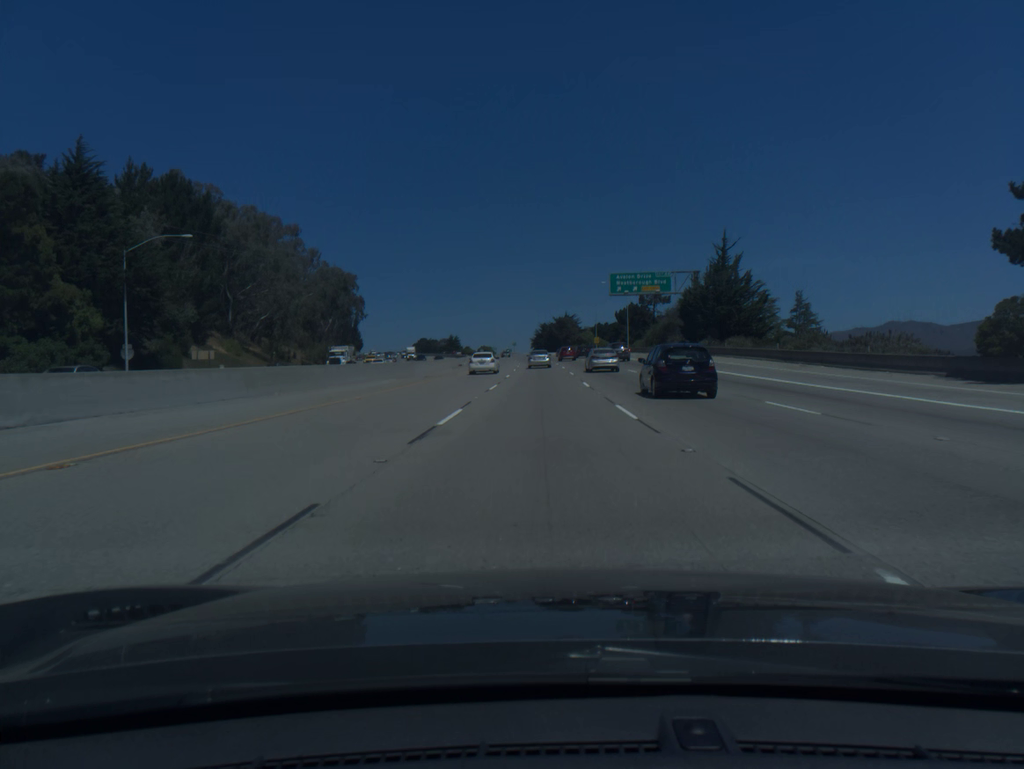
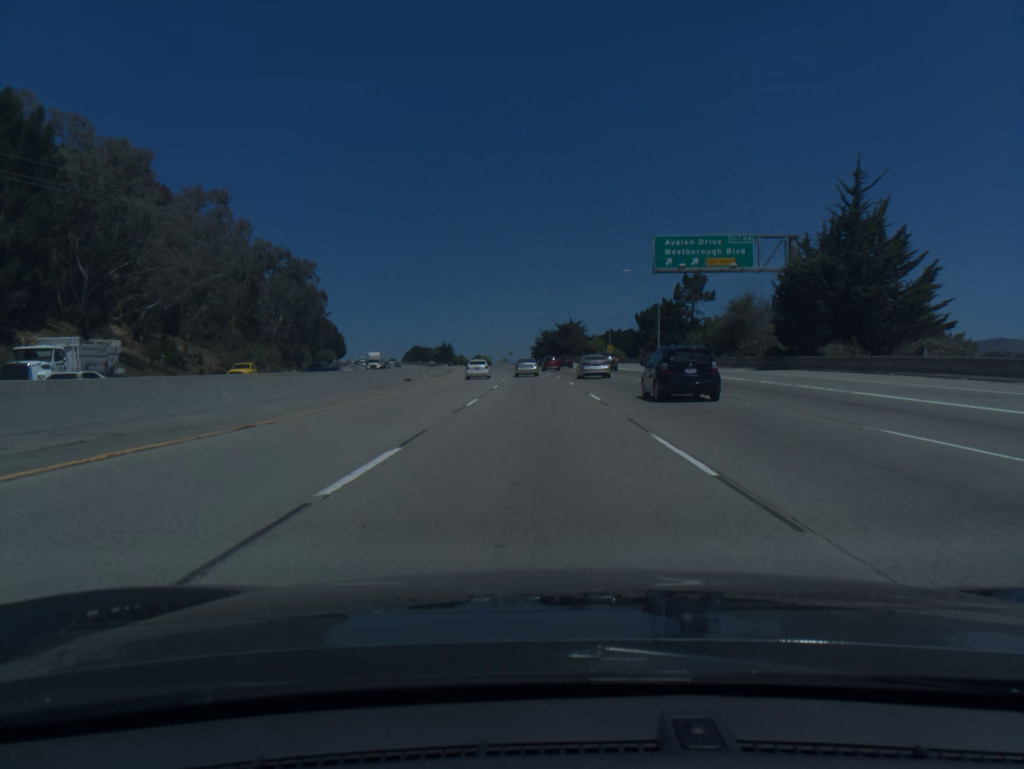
(0.0, +36.3) m; 0°
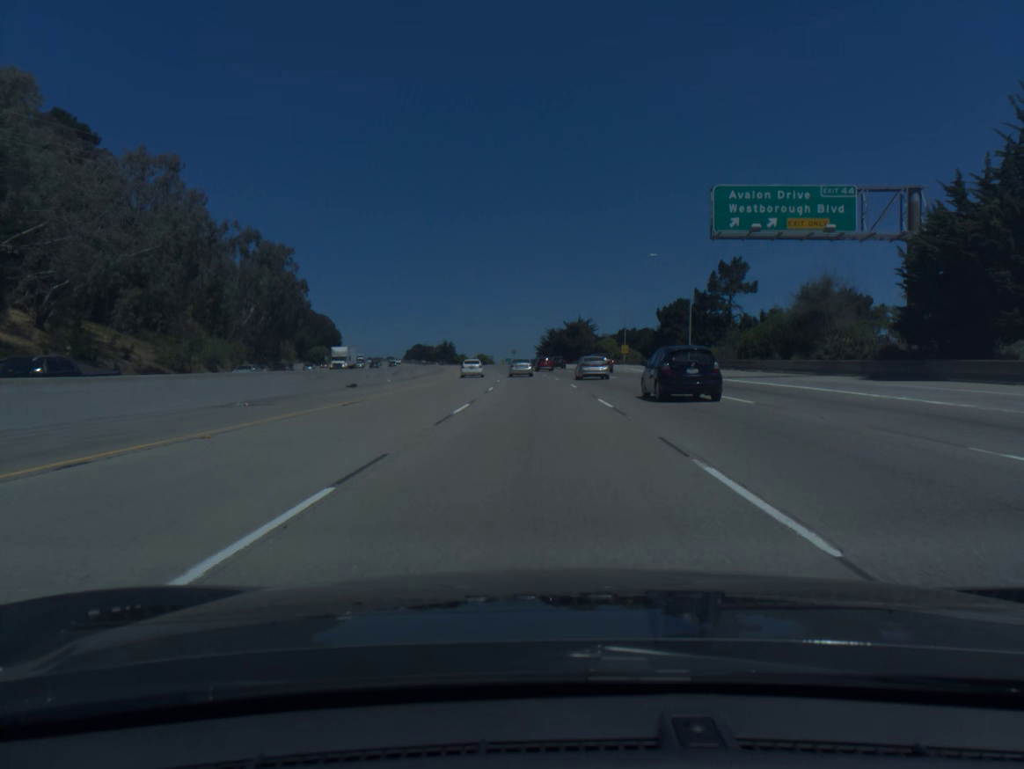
(0.0, +18.0) m; 0°
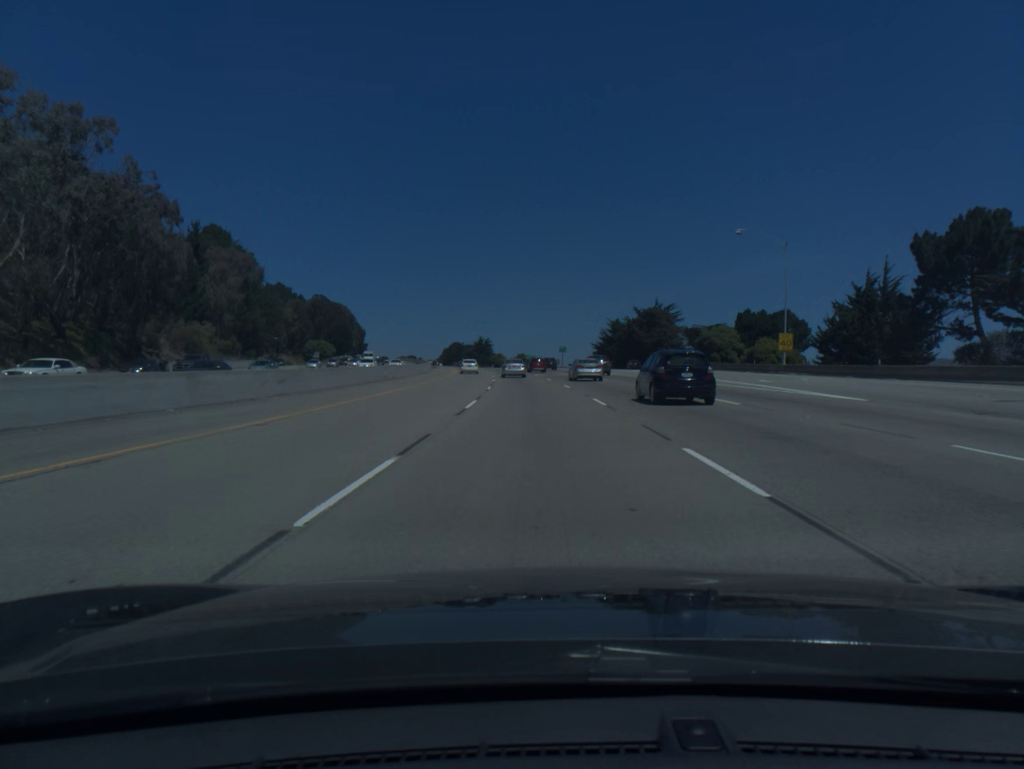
(-2.0, +71.0) m; -4°
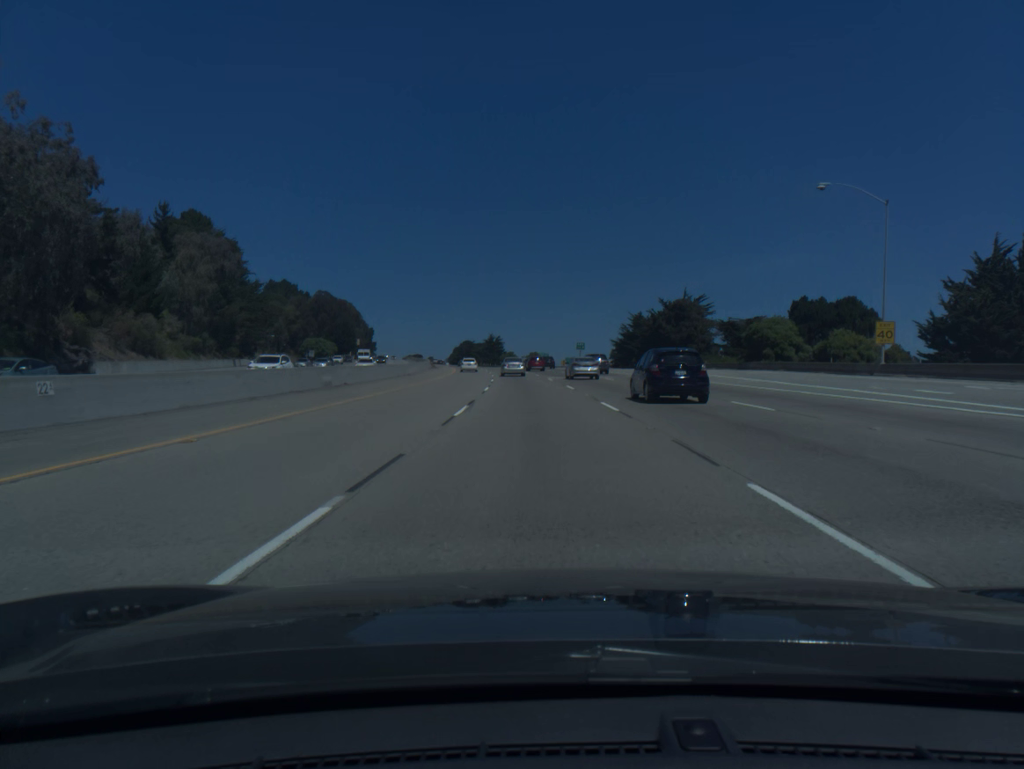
(-0.2, +17.6) m; -1°
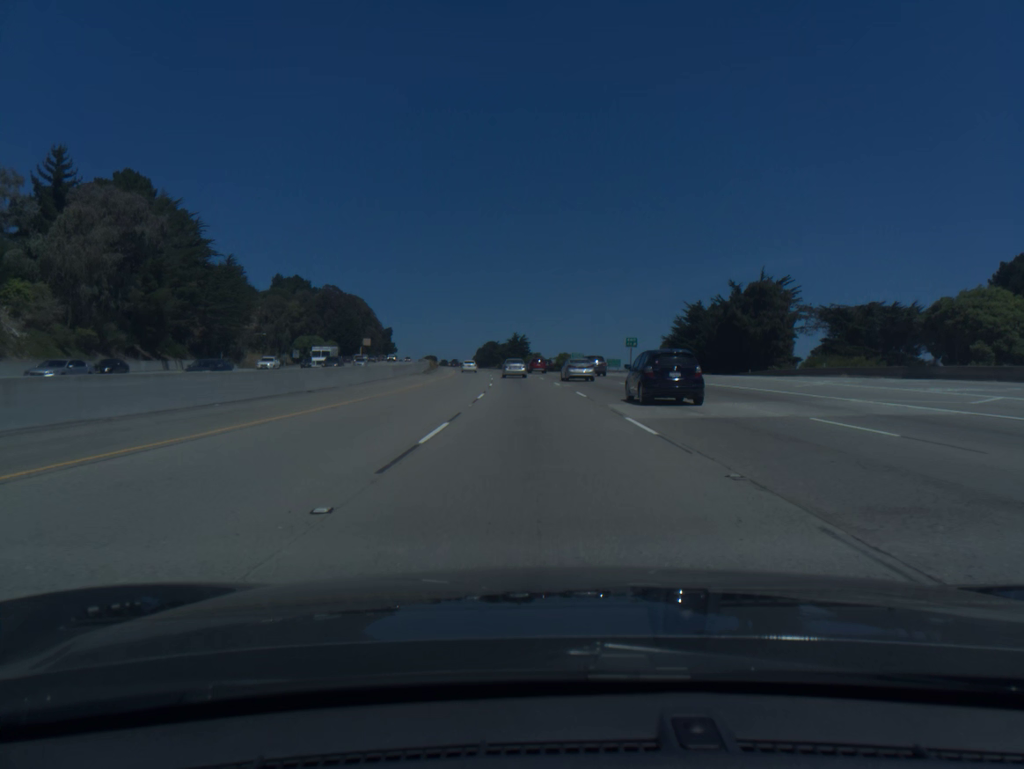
(-0.7, +35.0) m; -2°
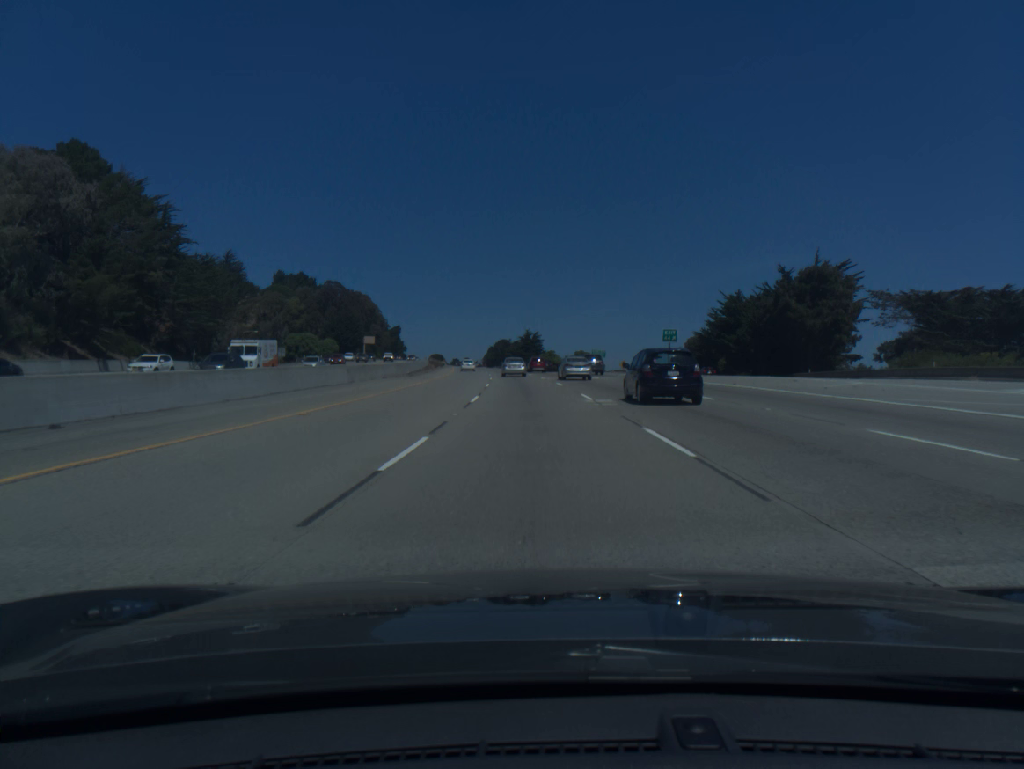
(-0.1, +17.4) m; -1°
